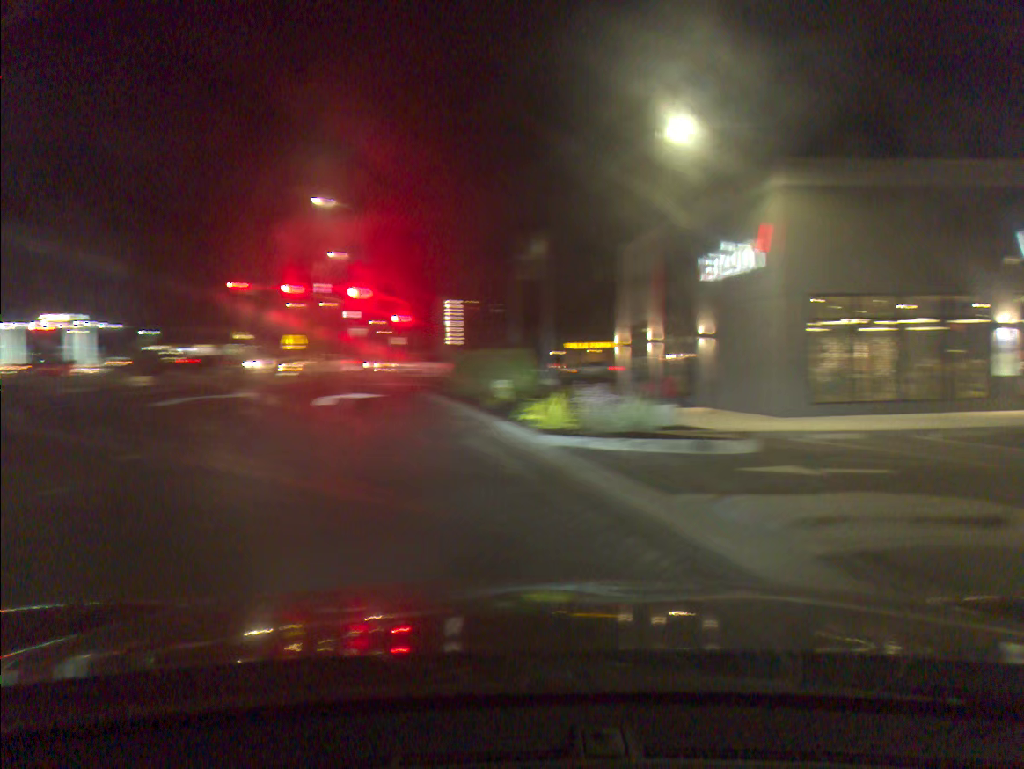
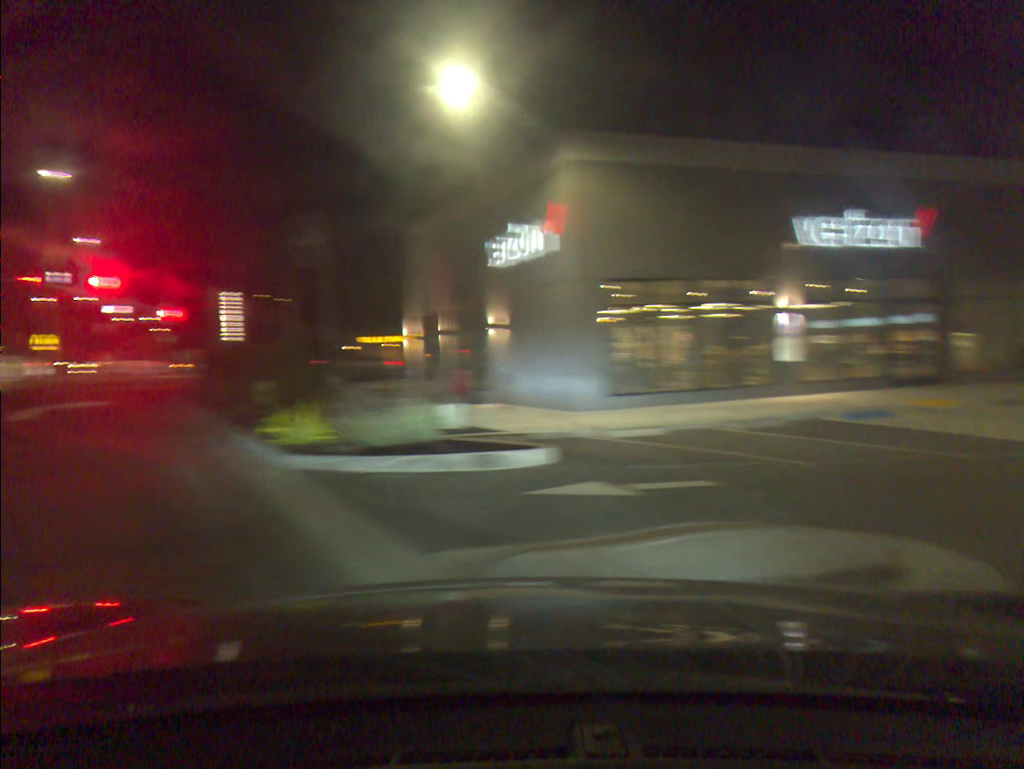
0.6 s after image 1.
(+0.4, +2.5) m; +21°
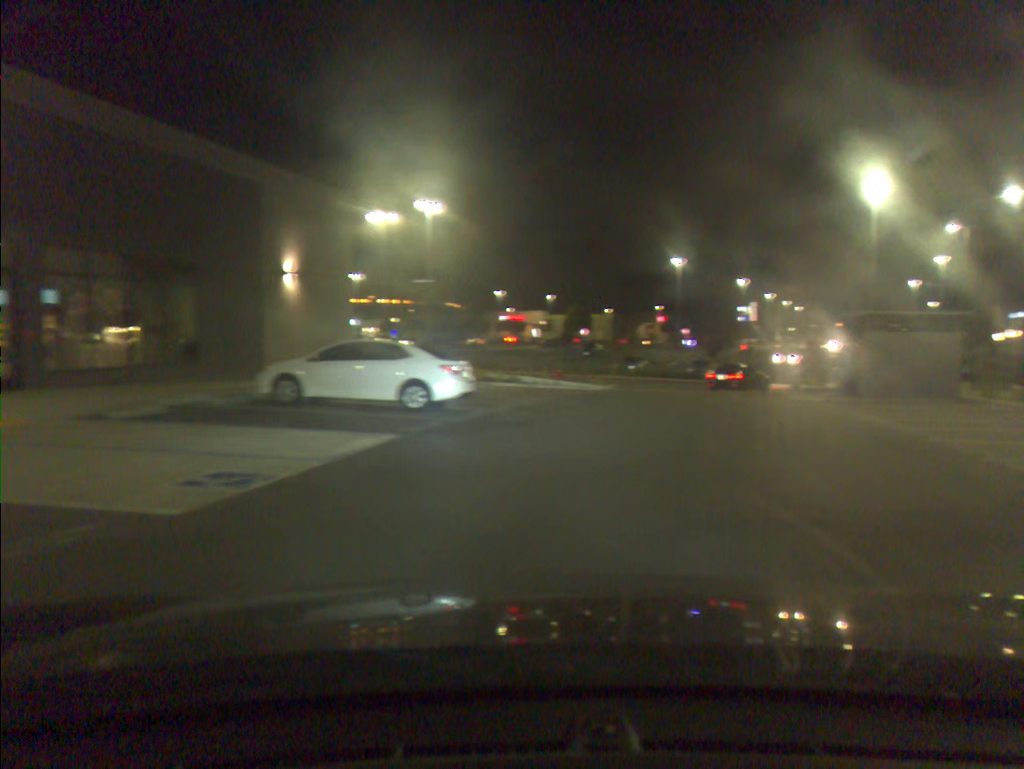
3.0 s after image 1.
(+3.1, +5.8) m; +48°
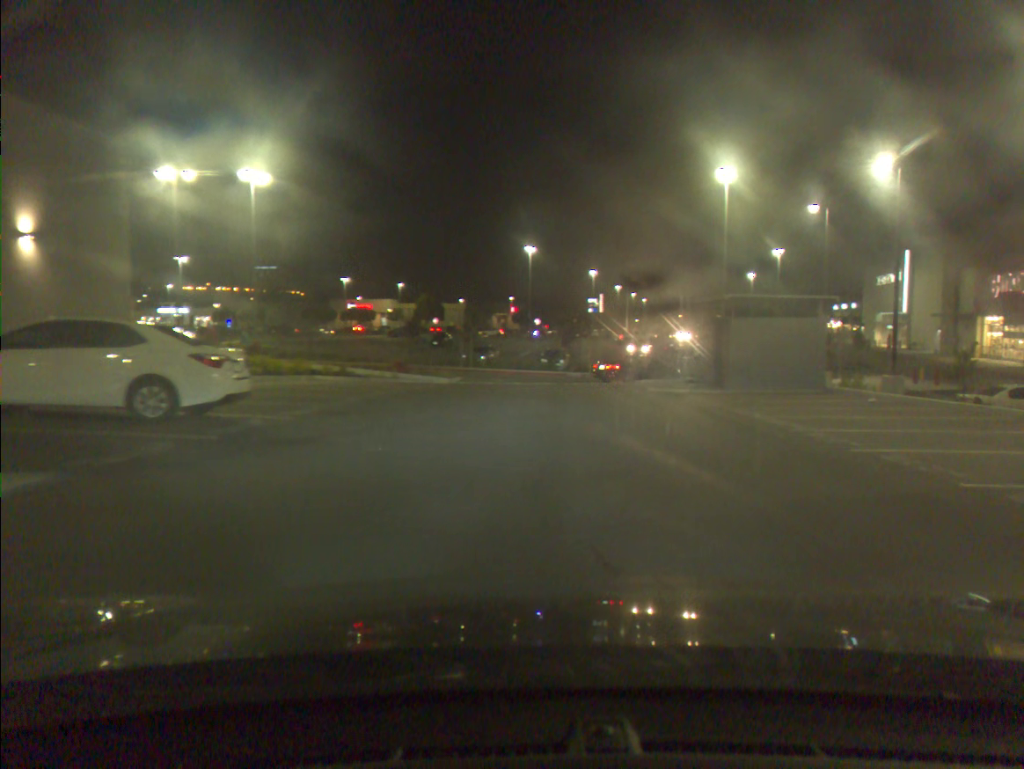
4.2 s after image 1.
(+0.3, +4.2) m; +6°
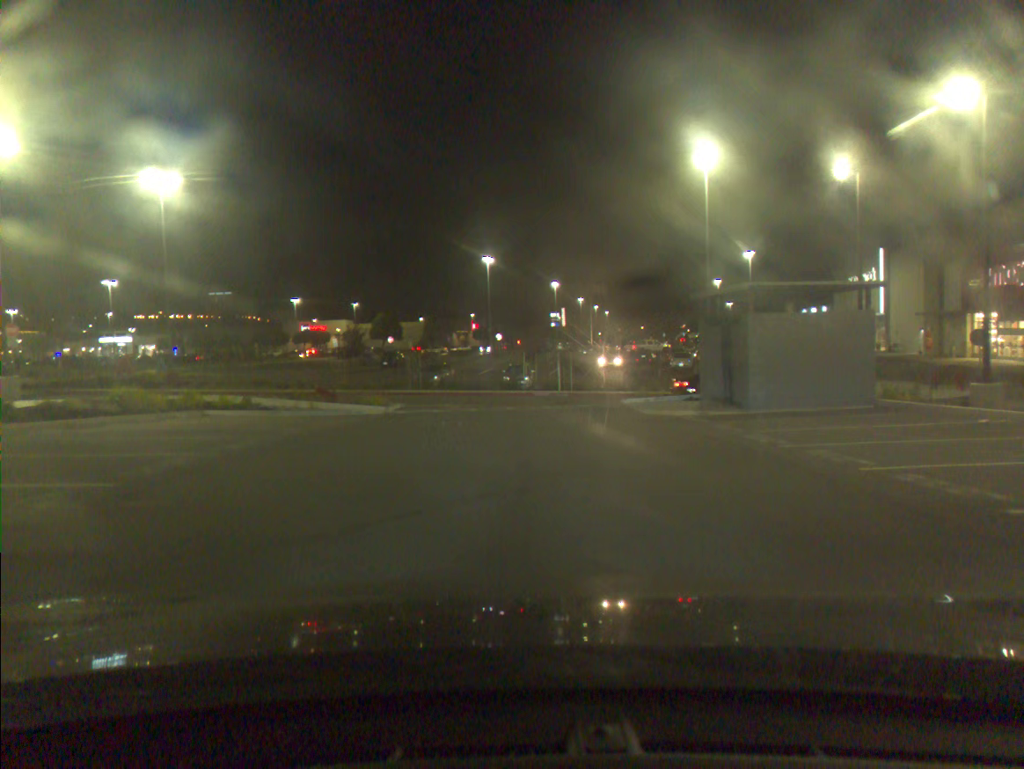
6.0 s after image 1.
(+0.1, +6.8) m; +2°
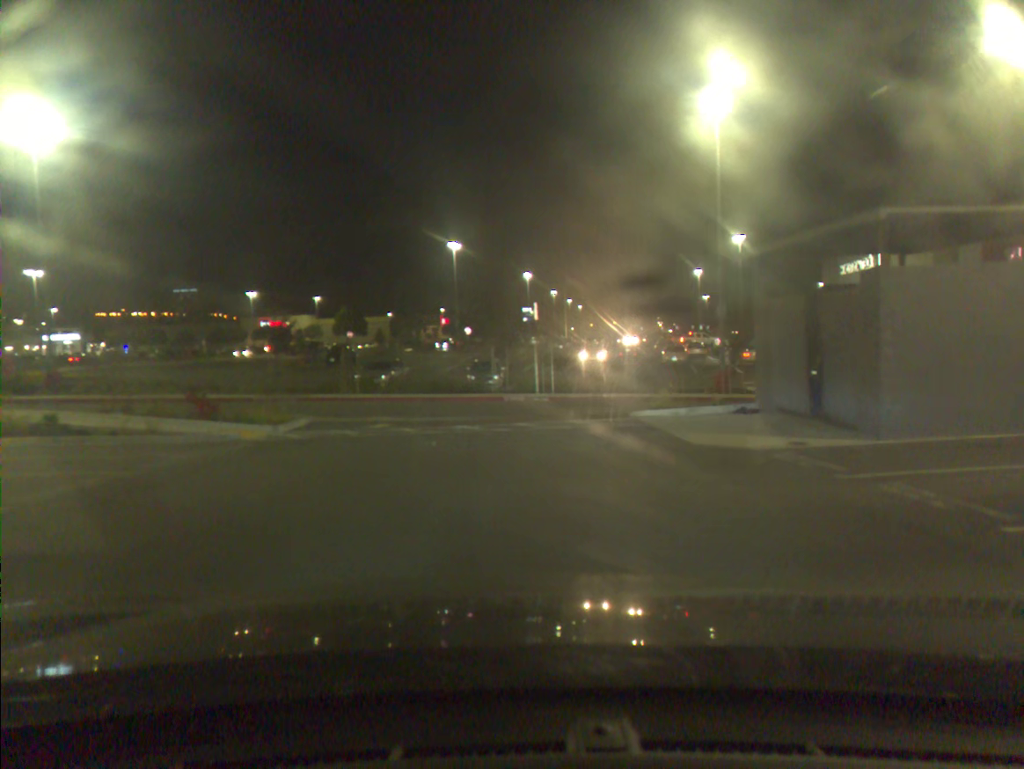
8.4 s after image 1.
(+0.1, +8.8) m; +1°
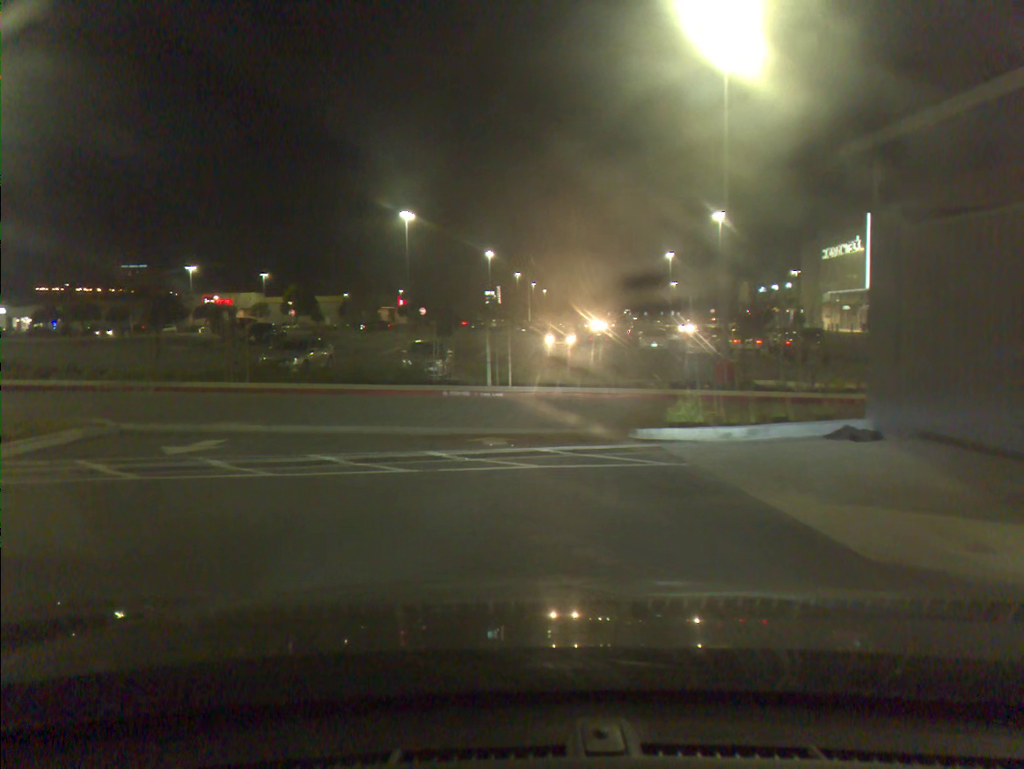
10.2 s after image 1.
(+0.4, +7.5) m; +1°
